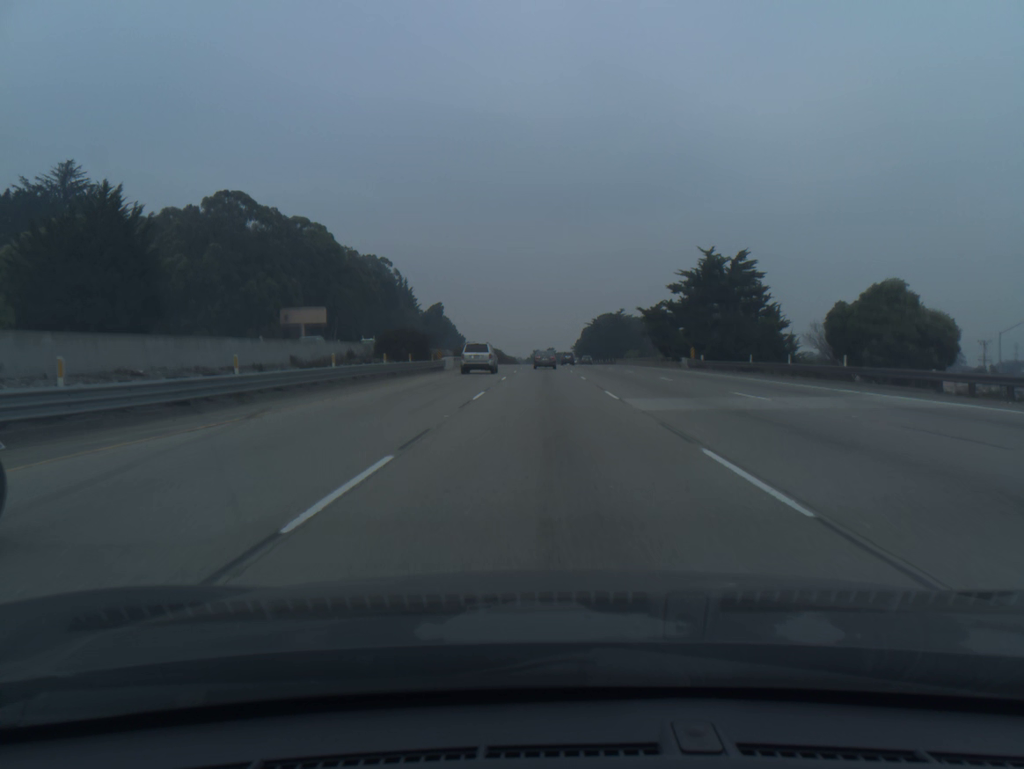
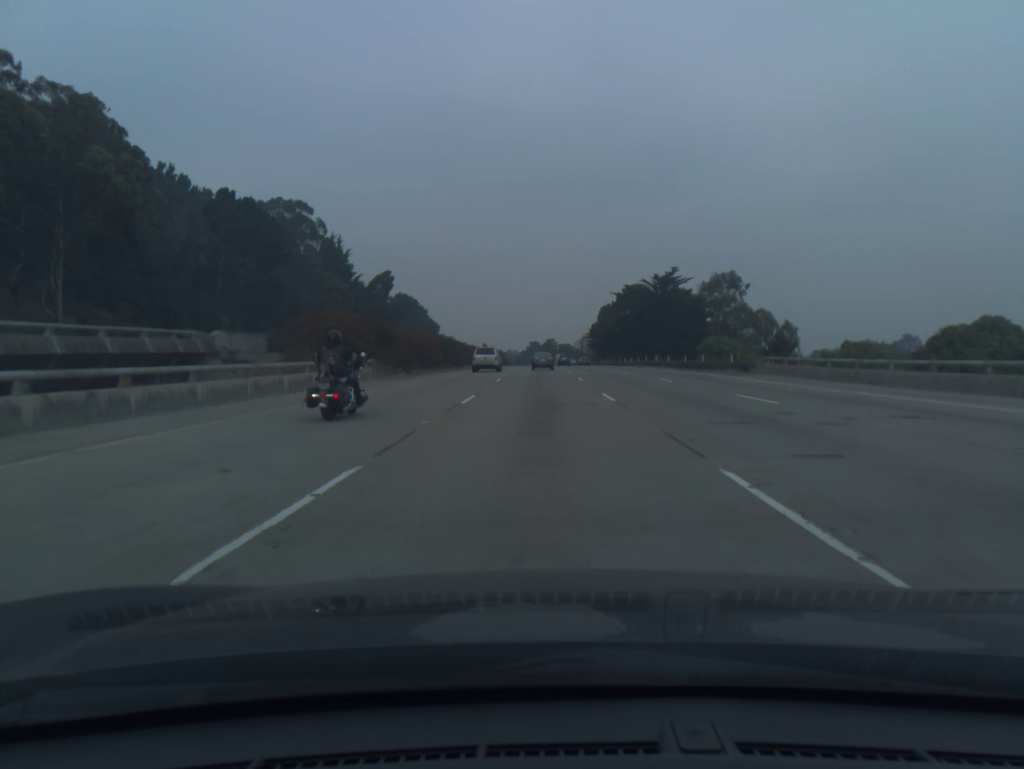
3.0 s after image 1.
(+0.3, +89.4) m; 0°
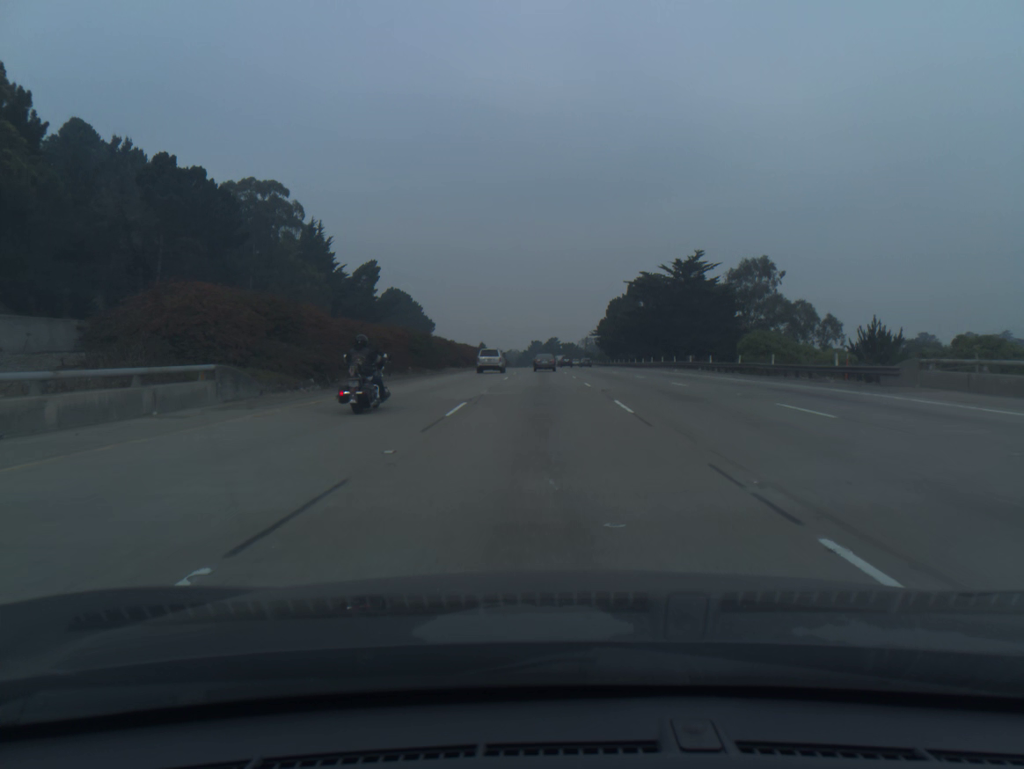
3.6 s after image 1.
(0.0, +17.9) m; 0°
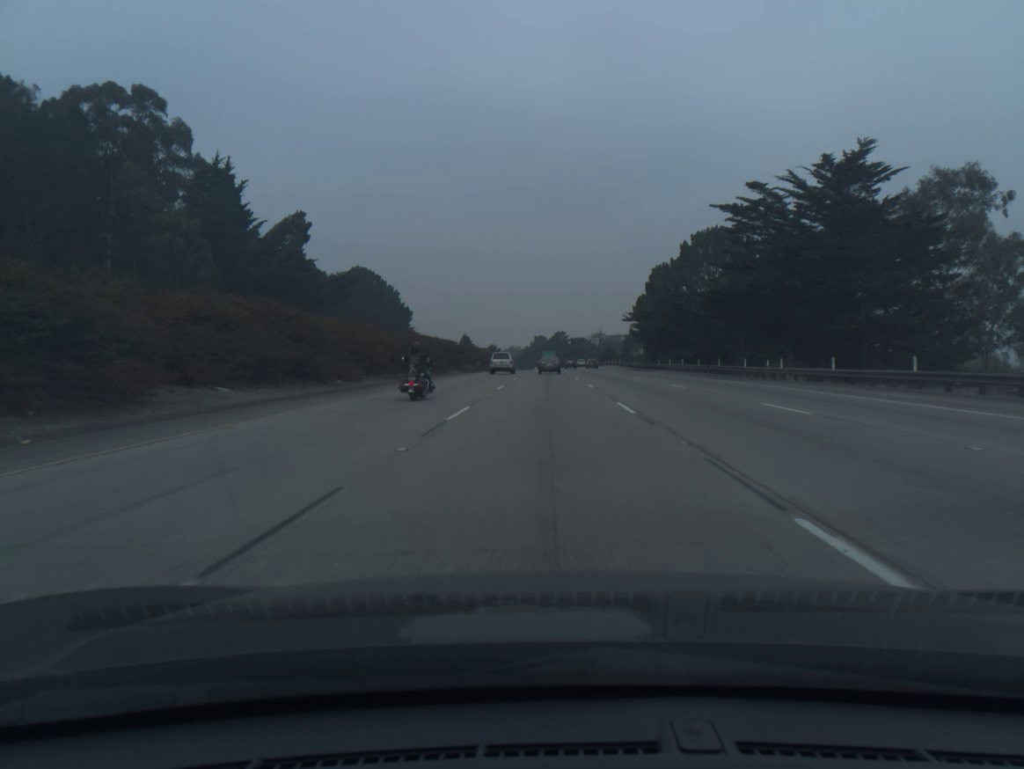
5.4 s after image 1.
(-0.2, +54.0) m; 0°
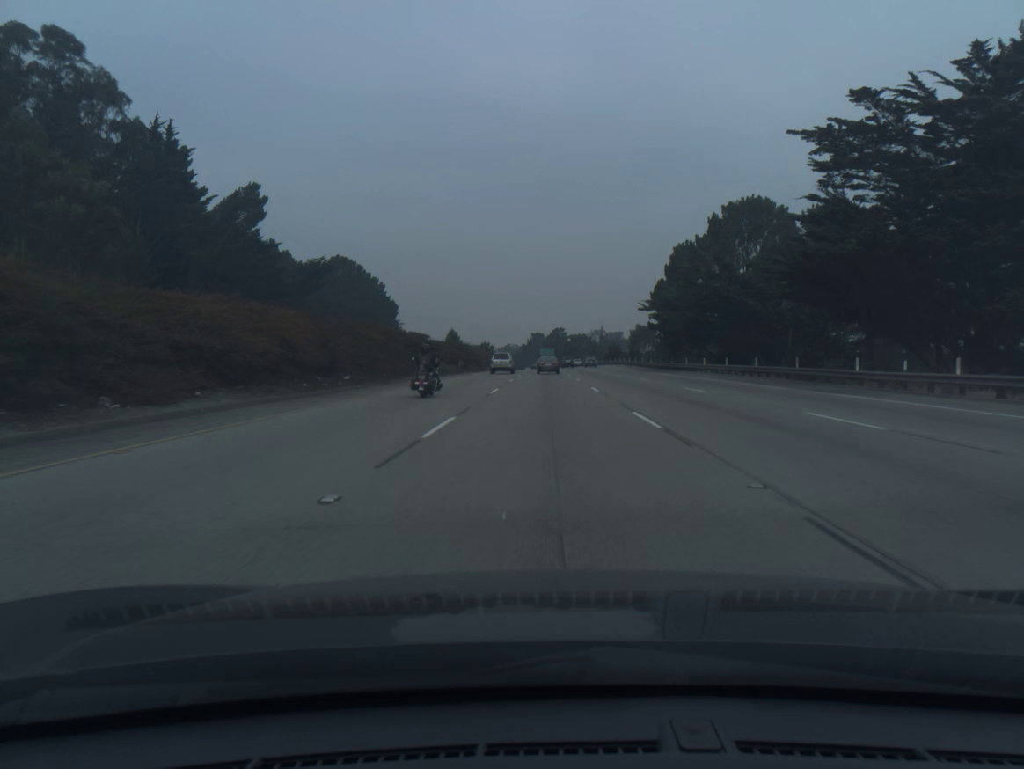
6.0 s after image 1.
(0.0, +18.1) m; 0°
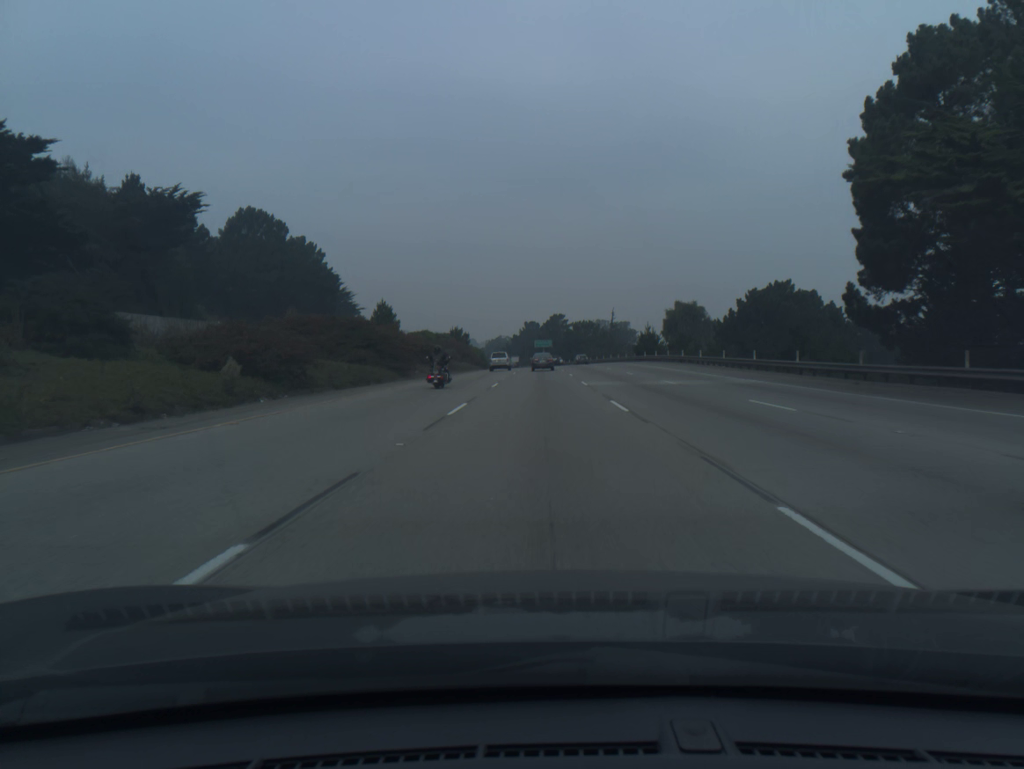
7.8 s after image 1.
(+0.2, +54.3) m; 0°
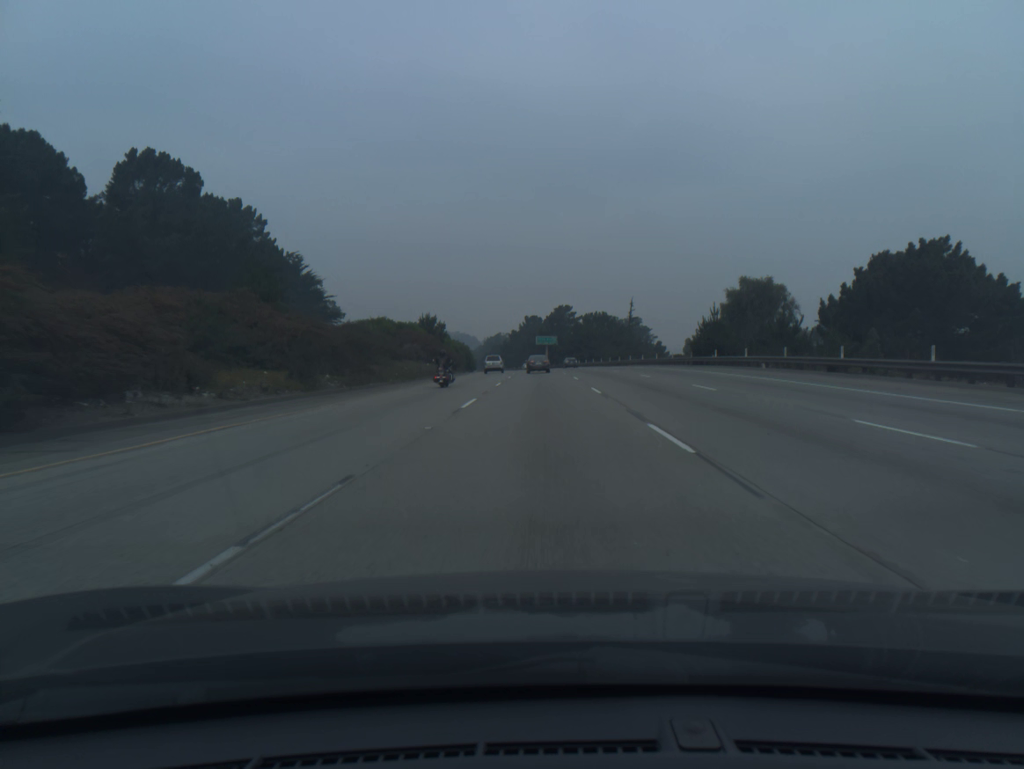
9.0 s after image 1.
(0.0, +36.1) m; 0°
